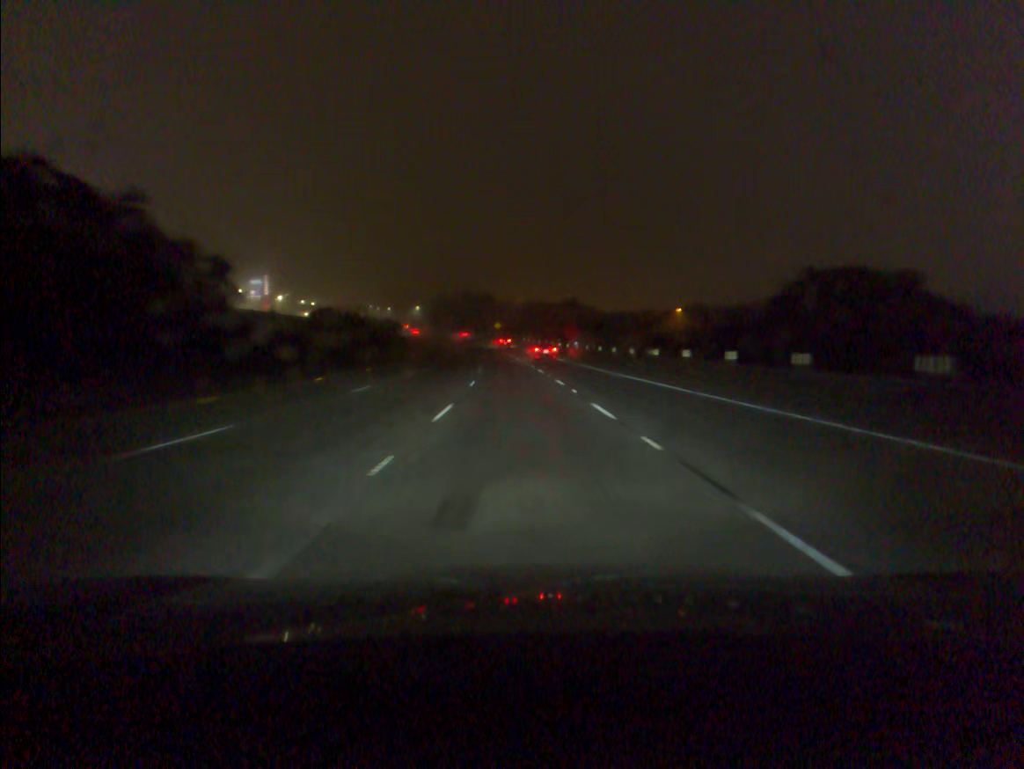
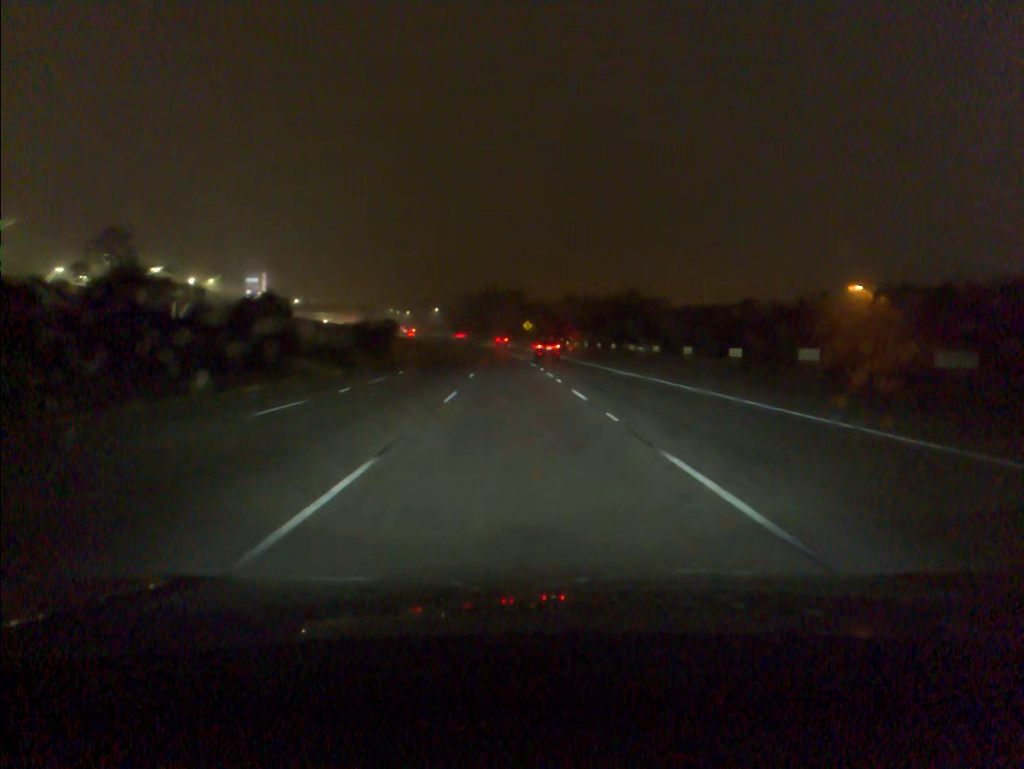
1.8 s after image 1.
(-1.2, +53.9) m; -2°
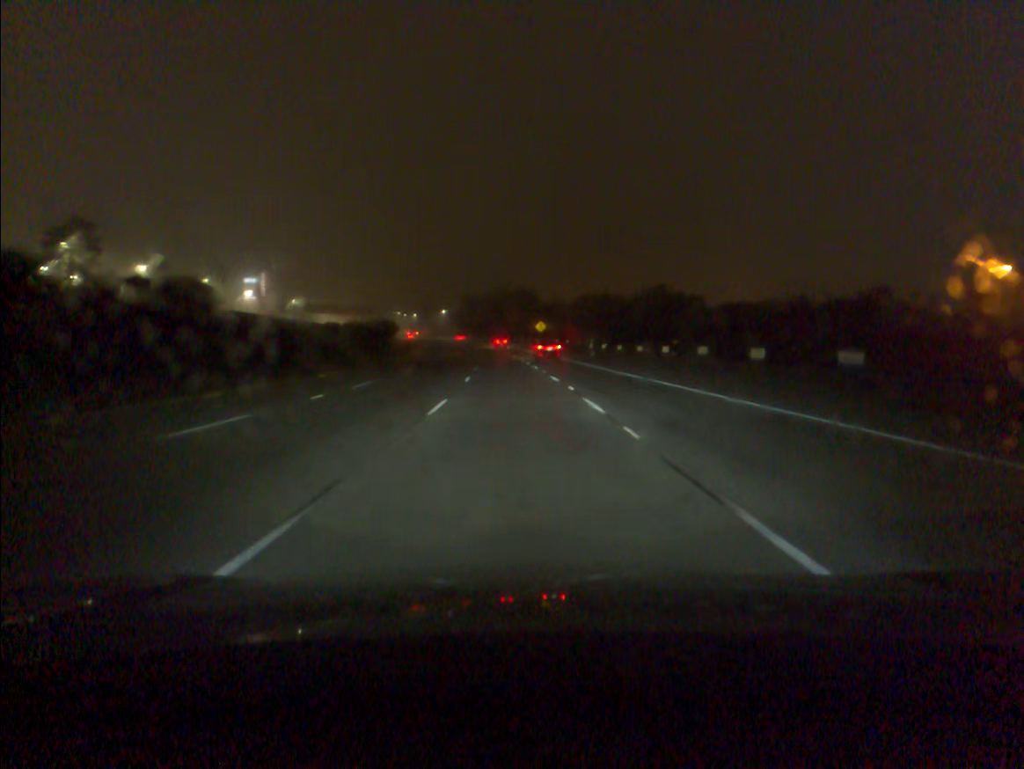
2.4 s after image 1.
(-0.1, +18.2) m; -1°
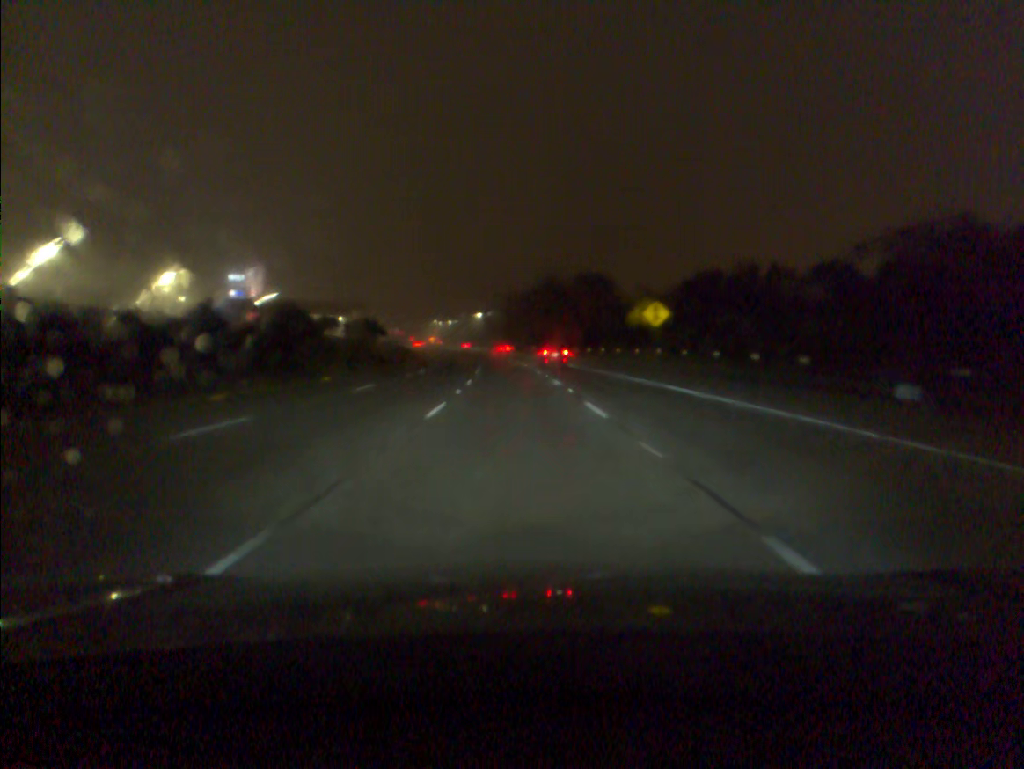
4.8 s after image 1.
(-2.3, +73.4) m; -4°
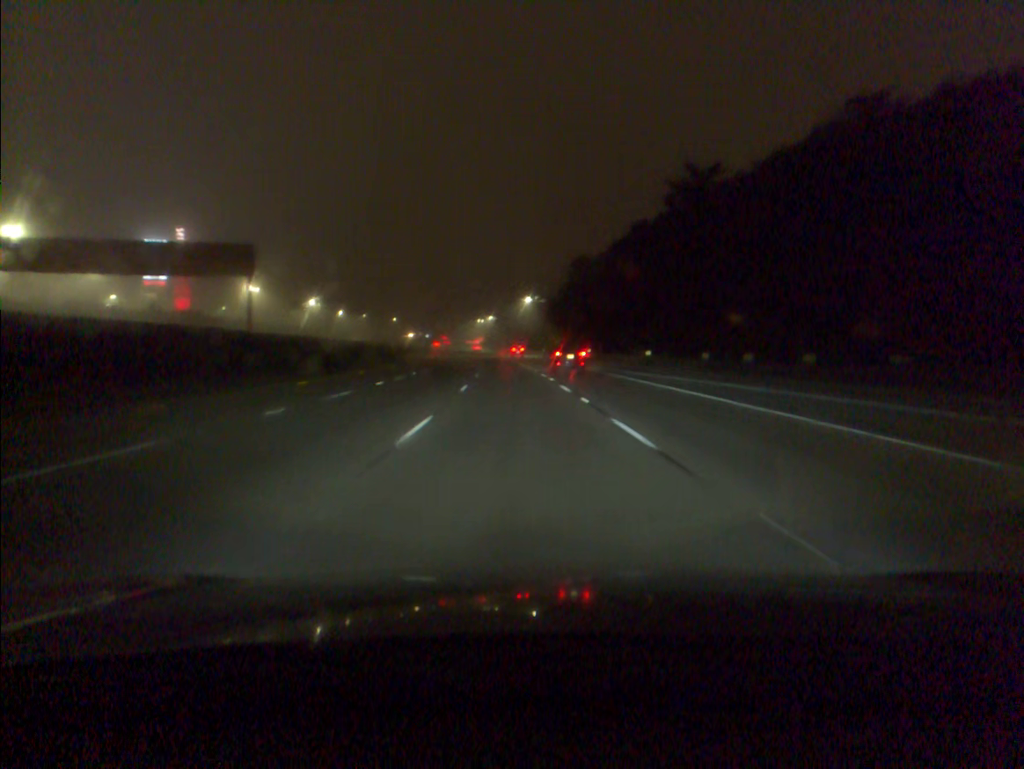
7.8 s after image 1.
(-3.4, +92.2) m; -4°
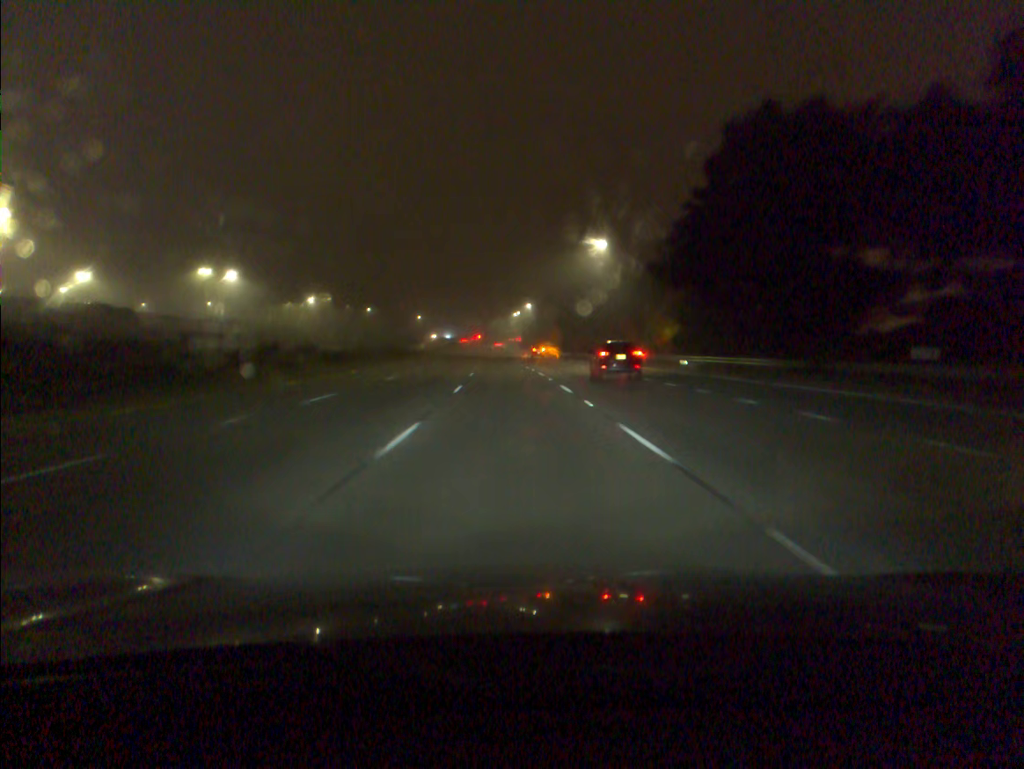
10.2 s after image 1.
(-2.1, +74.4) m; -3°
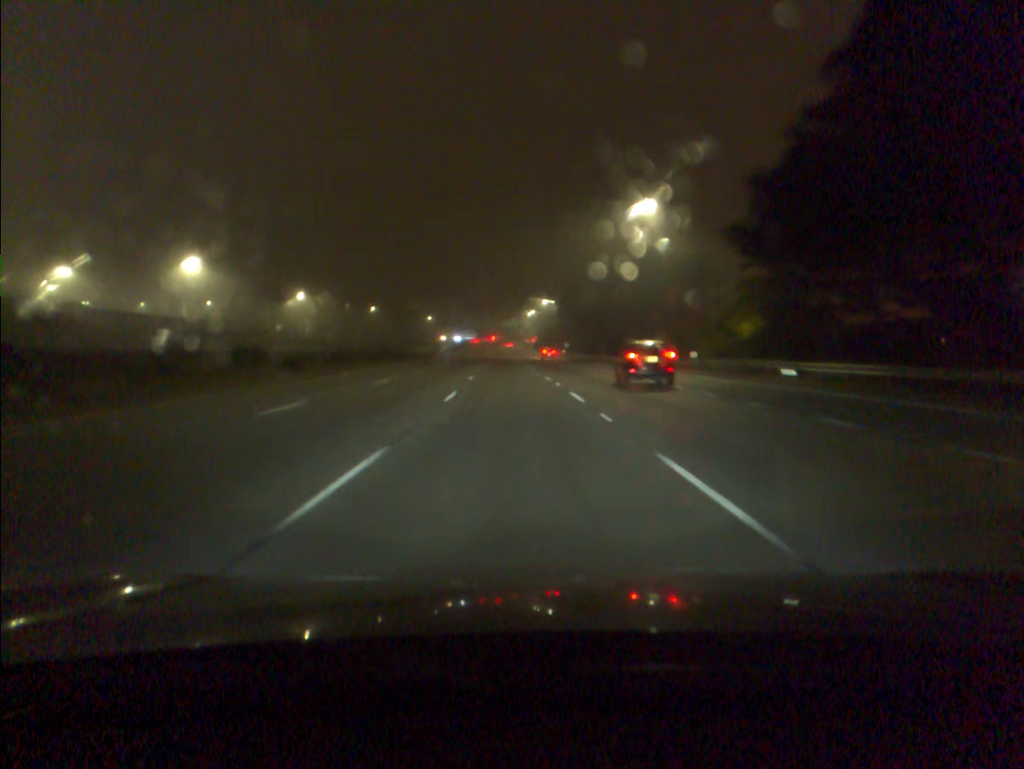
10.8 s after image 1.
(-0.2, +18.6) m; -1°
